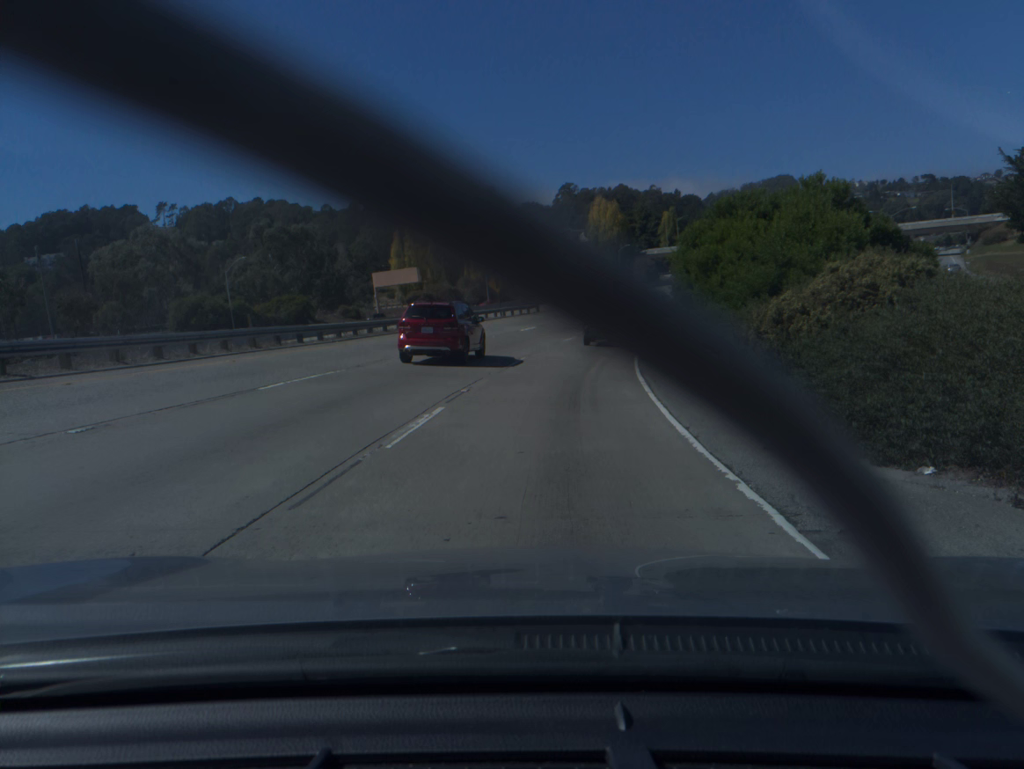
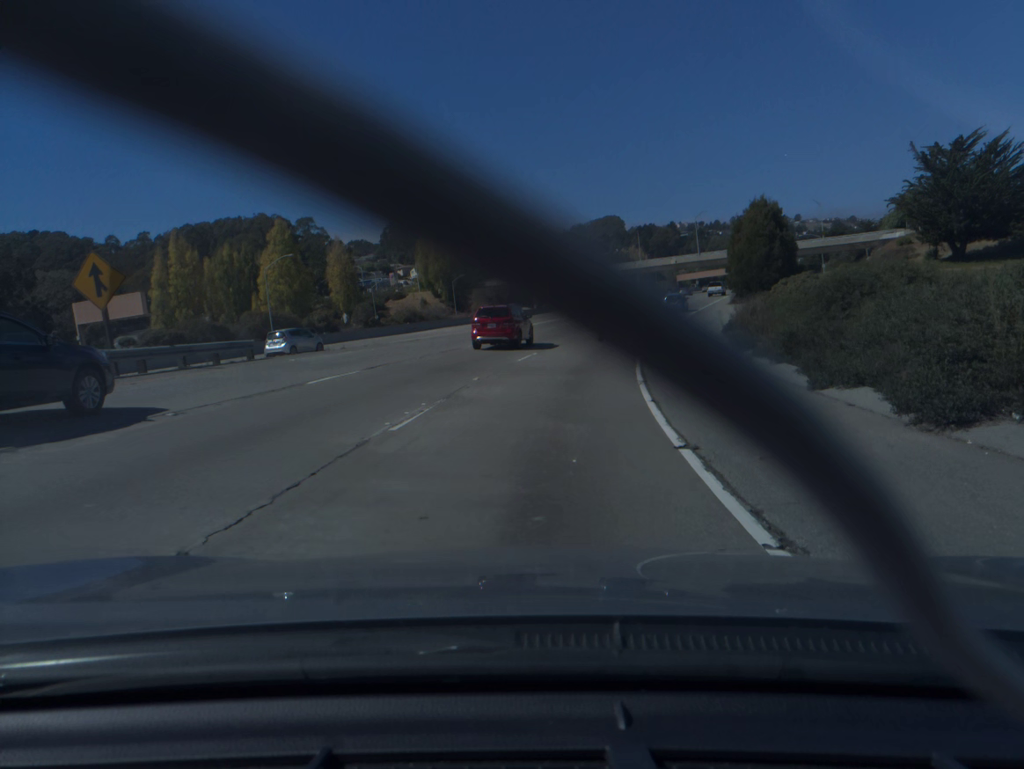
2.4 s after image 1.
(+3.9, +40.0) m; +11°
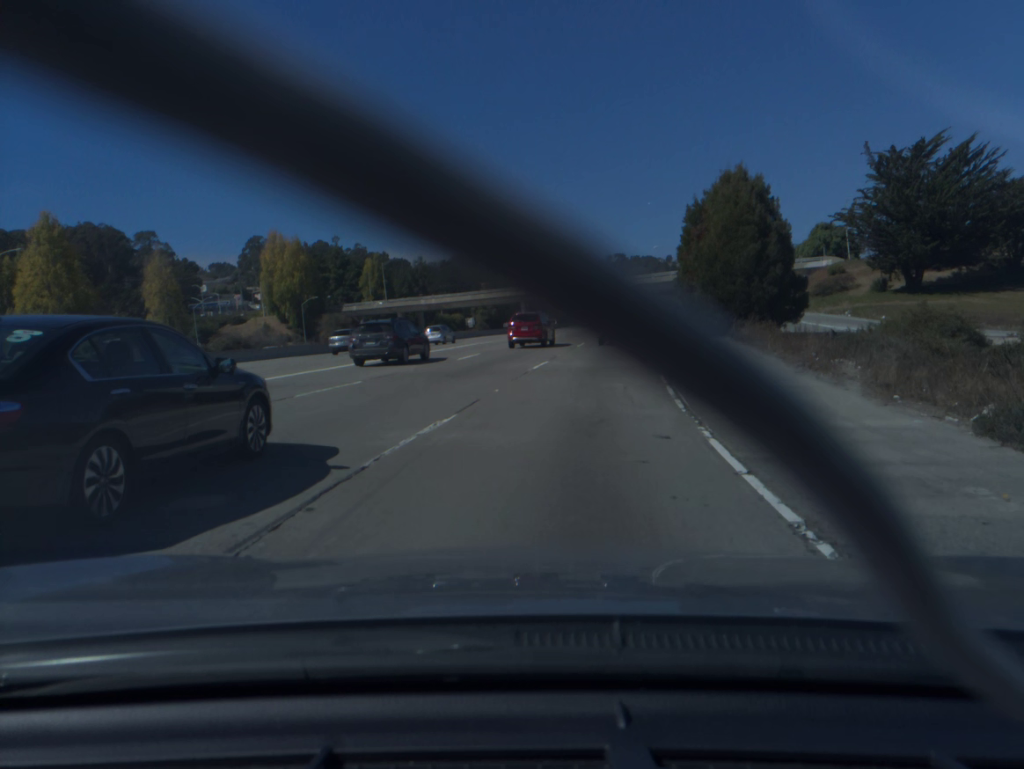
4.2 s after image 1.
(+2.3, +30.0) m; +9°
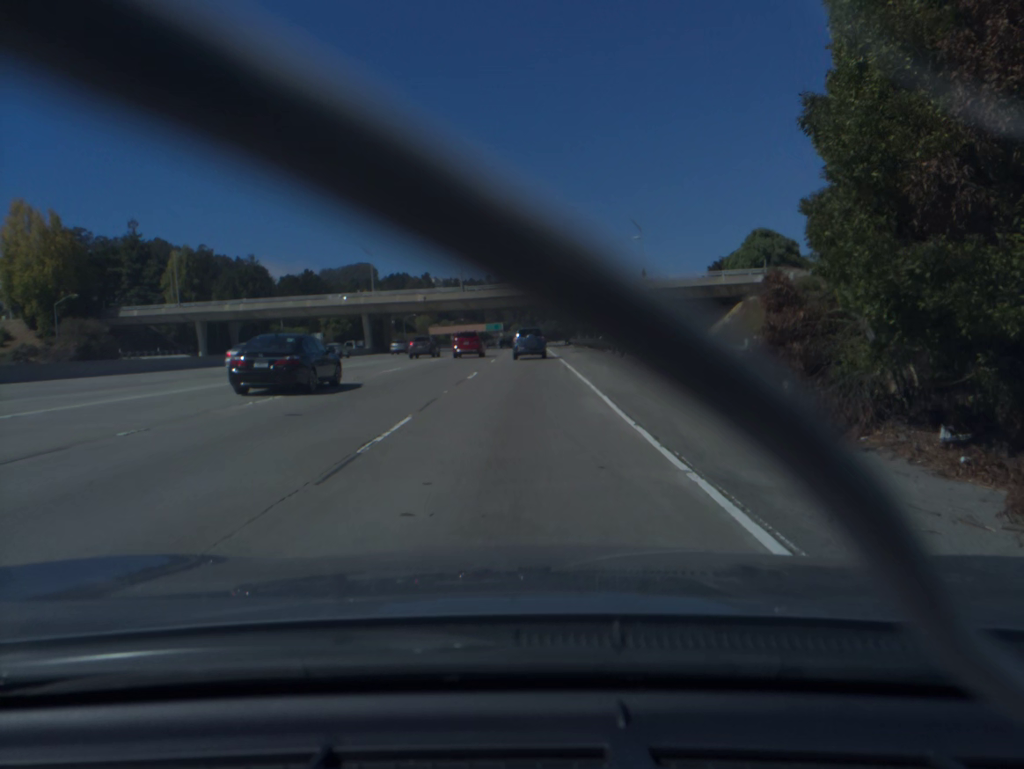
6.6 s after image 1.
(+4.5, +40.5) m; +9°
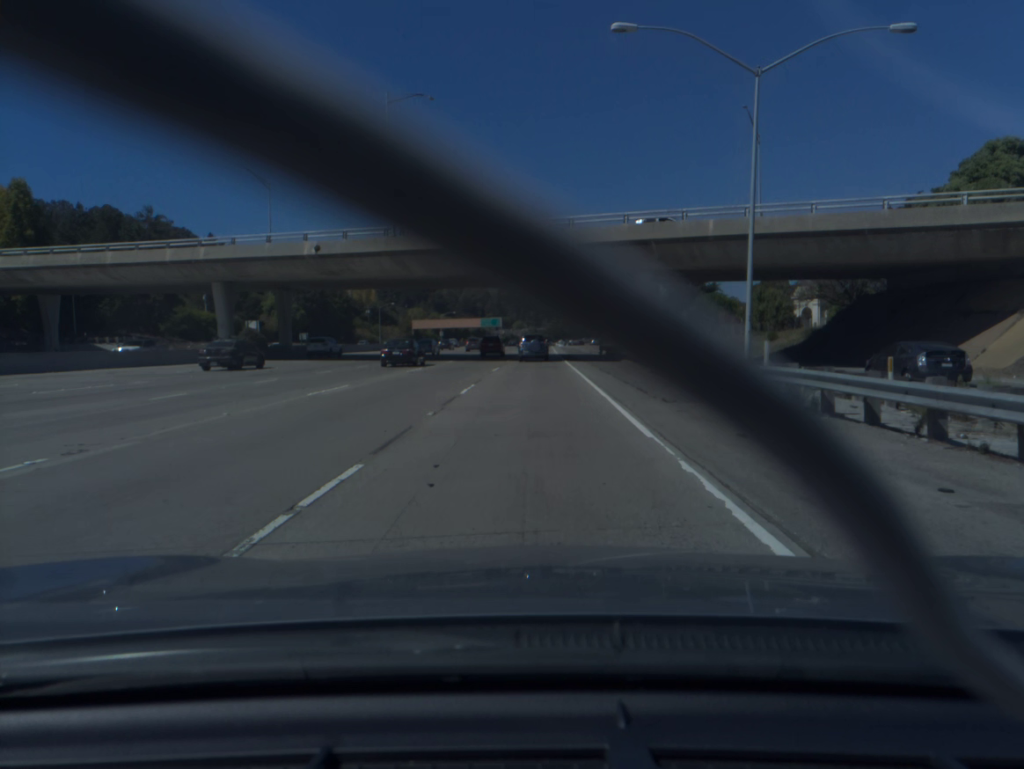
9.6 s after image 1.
(-0.3, +53.6) m; 0°
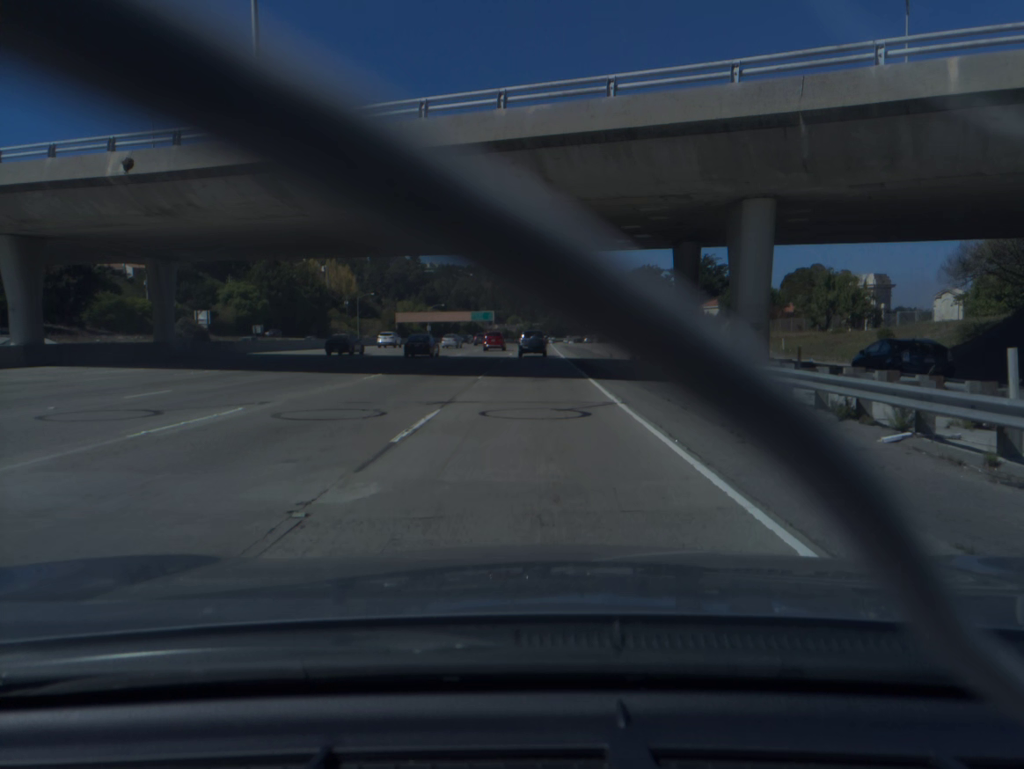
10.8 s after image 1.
(+0.1, +22.7) m; 0°
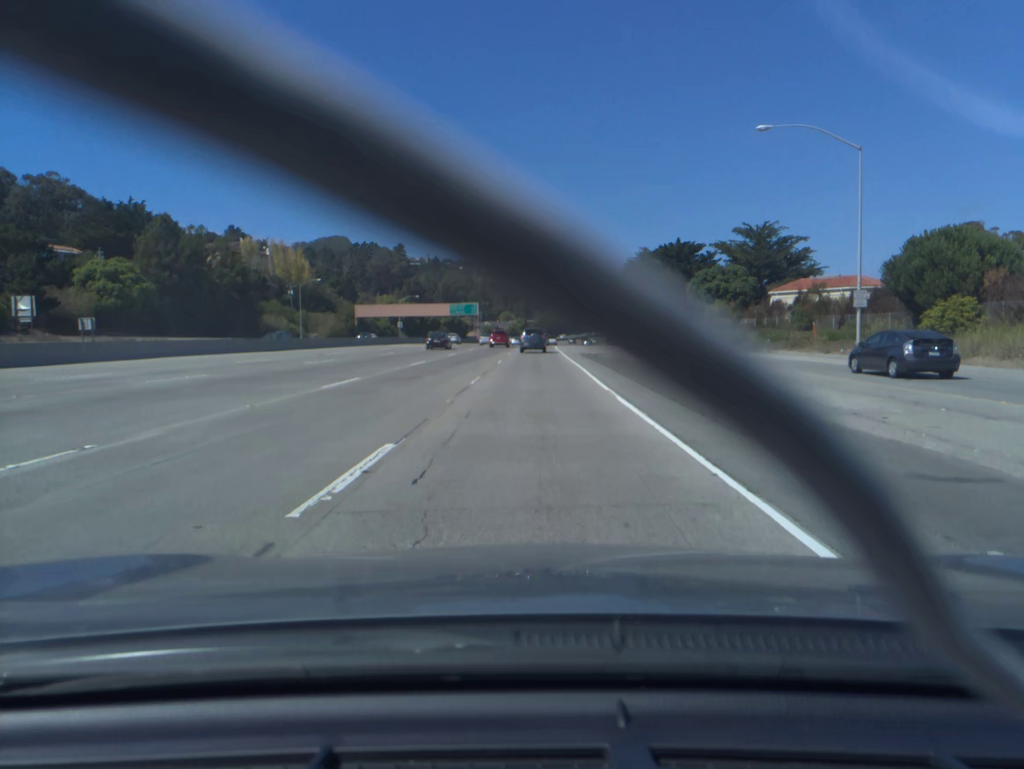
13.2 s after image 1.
(+0.2, +48.2) m; 0°
